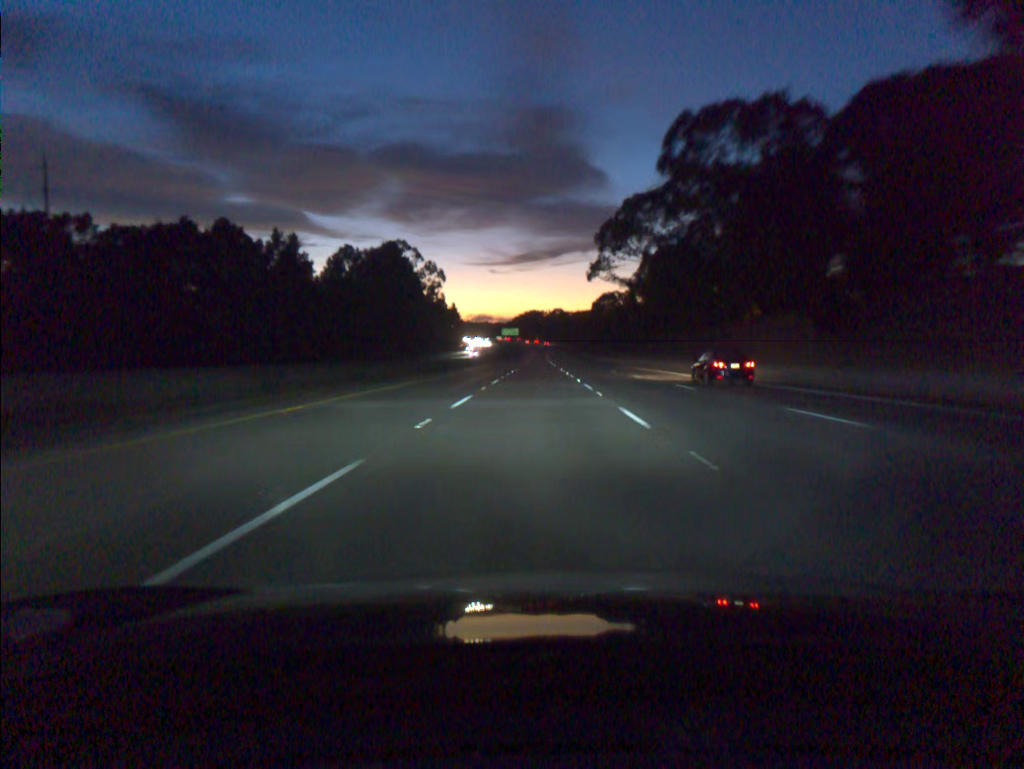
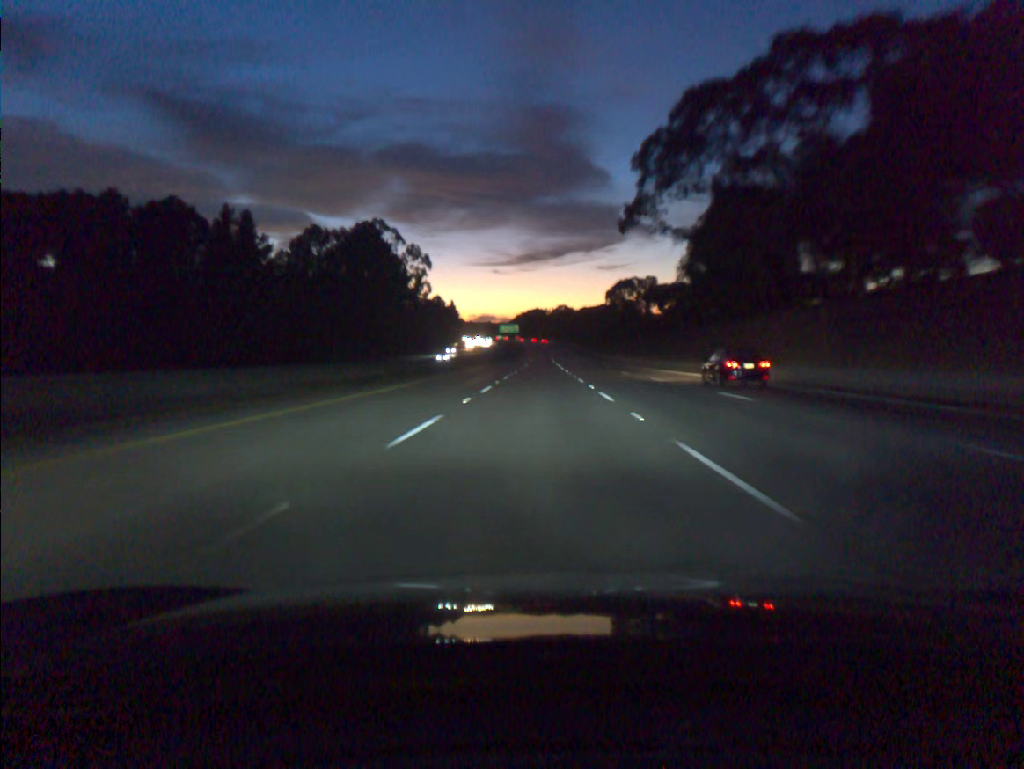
(-0.1, +36.7) m; 0°
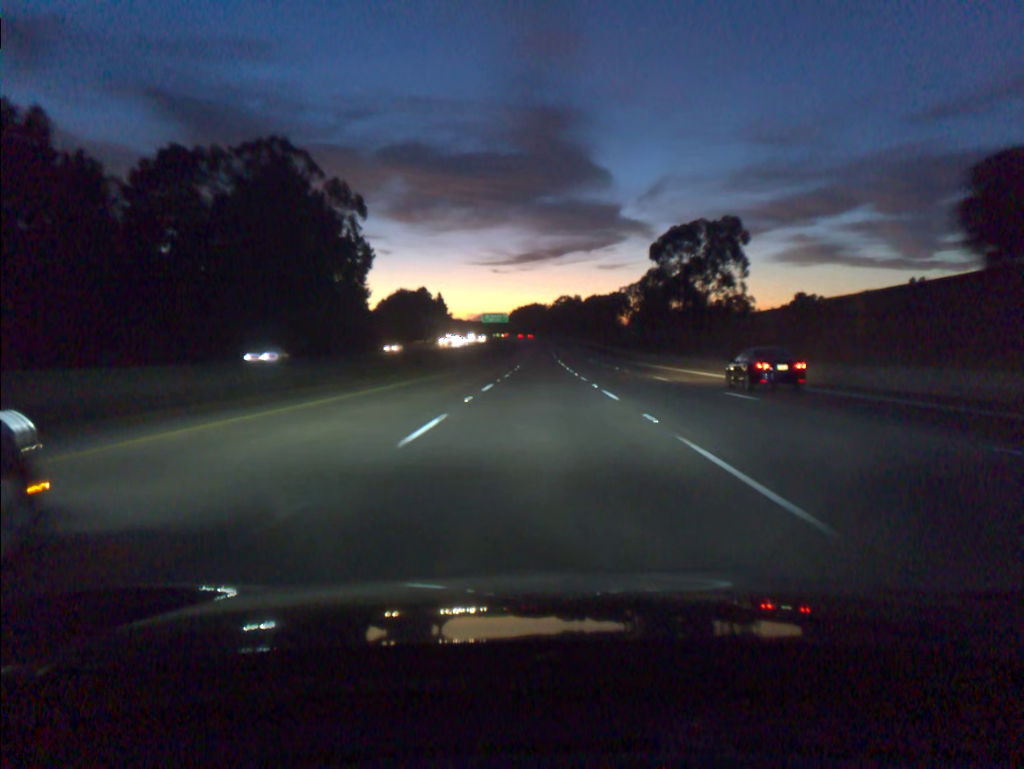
(0.0, +73.5) m; 0°
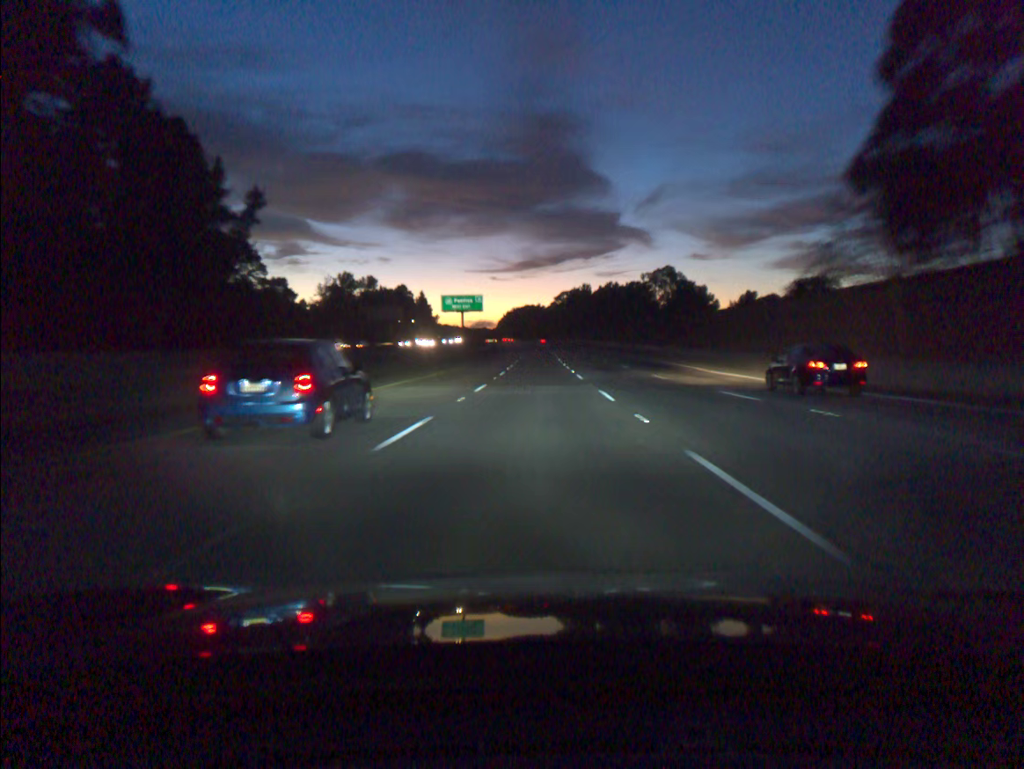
(+0.2, +73.5) m; 0°
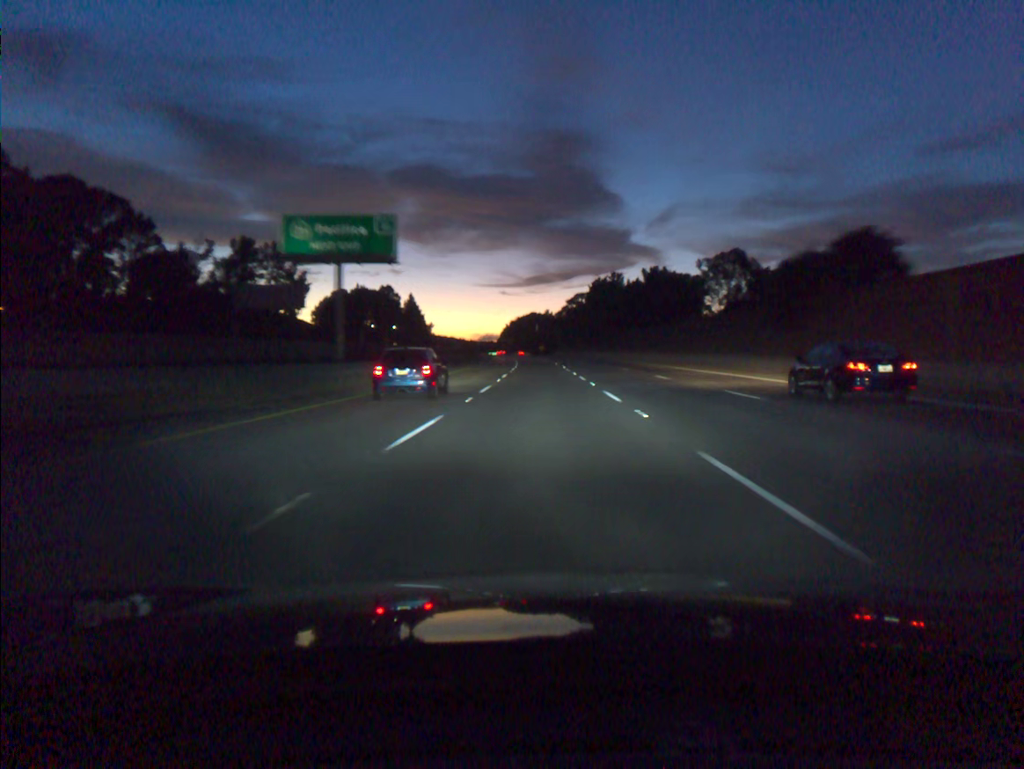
(-0.2, +73.0) m; -1°
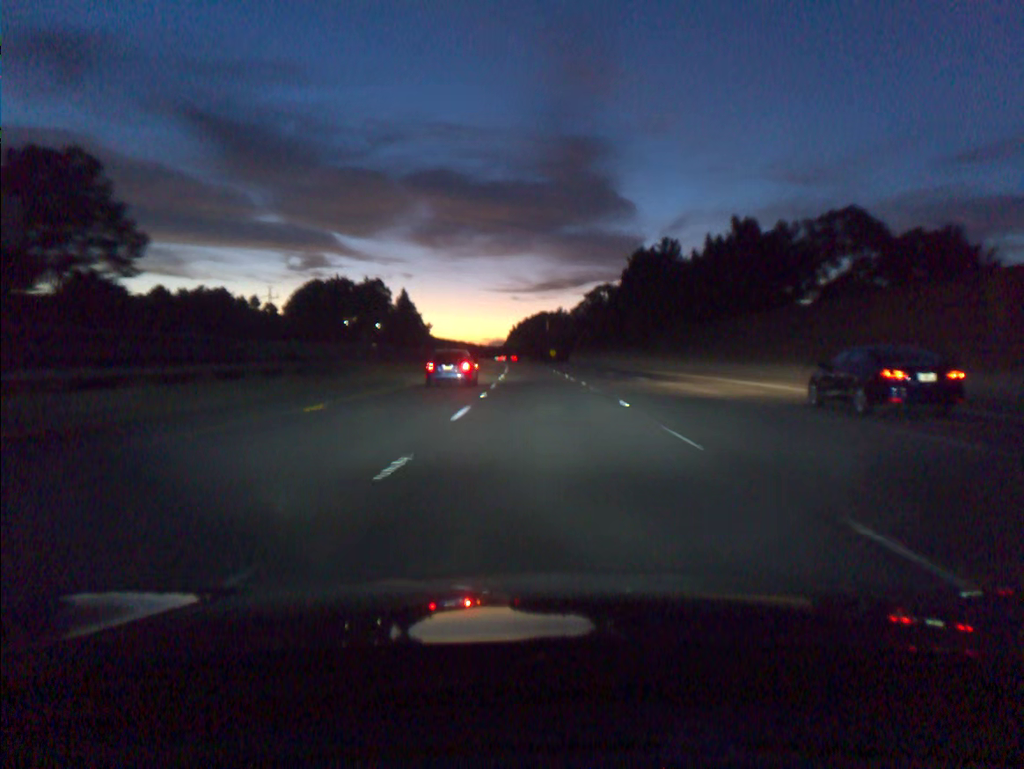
(-0.4, +54.5) m; -1°
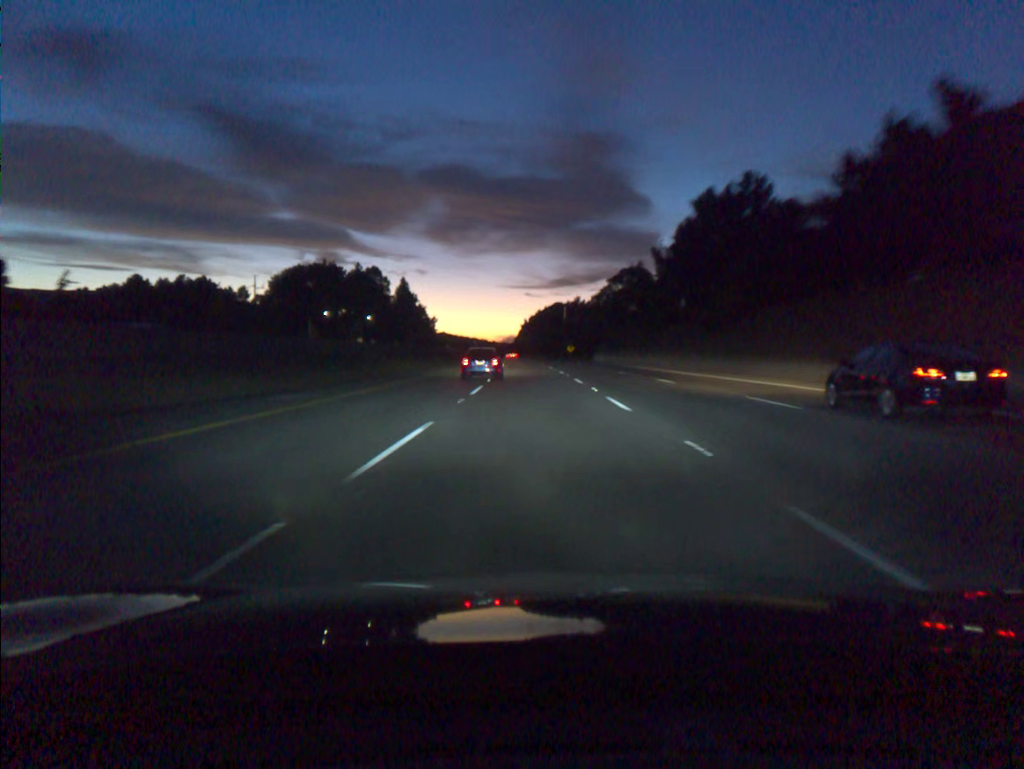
(-0.3, +36.3) m; -1°
